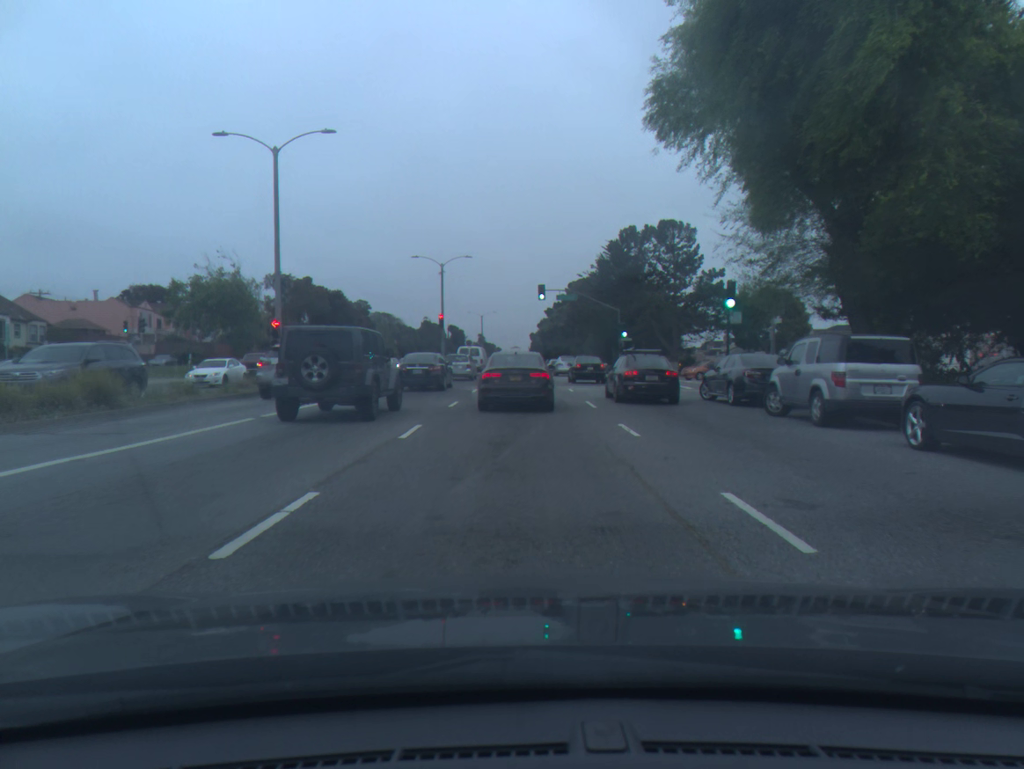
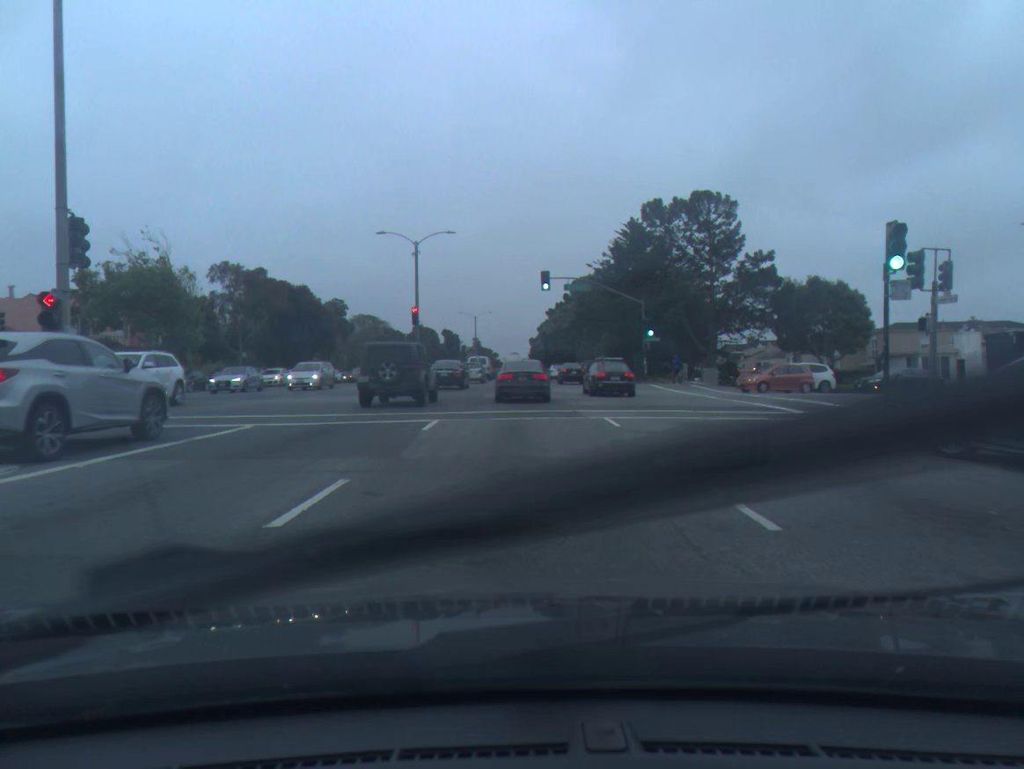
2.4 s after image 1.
(-0.1, +13.6) m; 0°
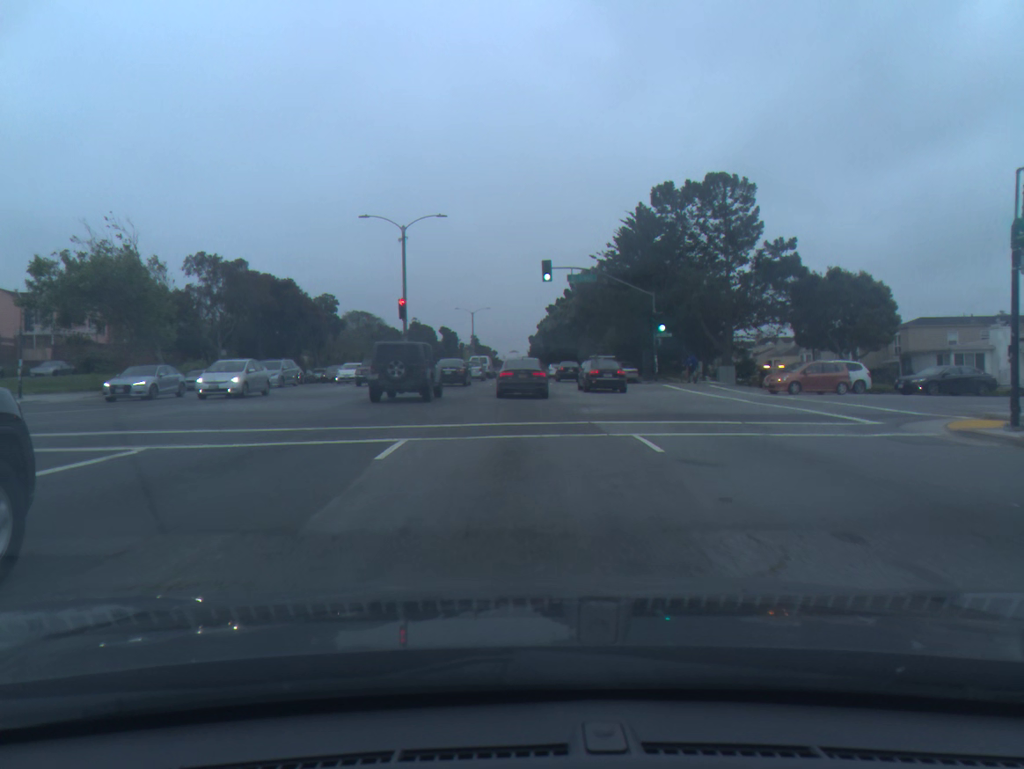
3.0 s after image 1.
(0.0, +4.6) m; 0°
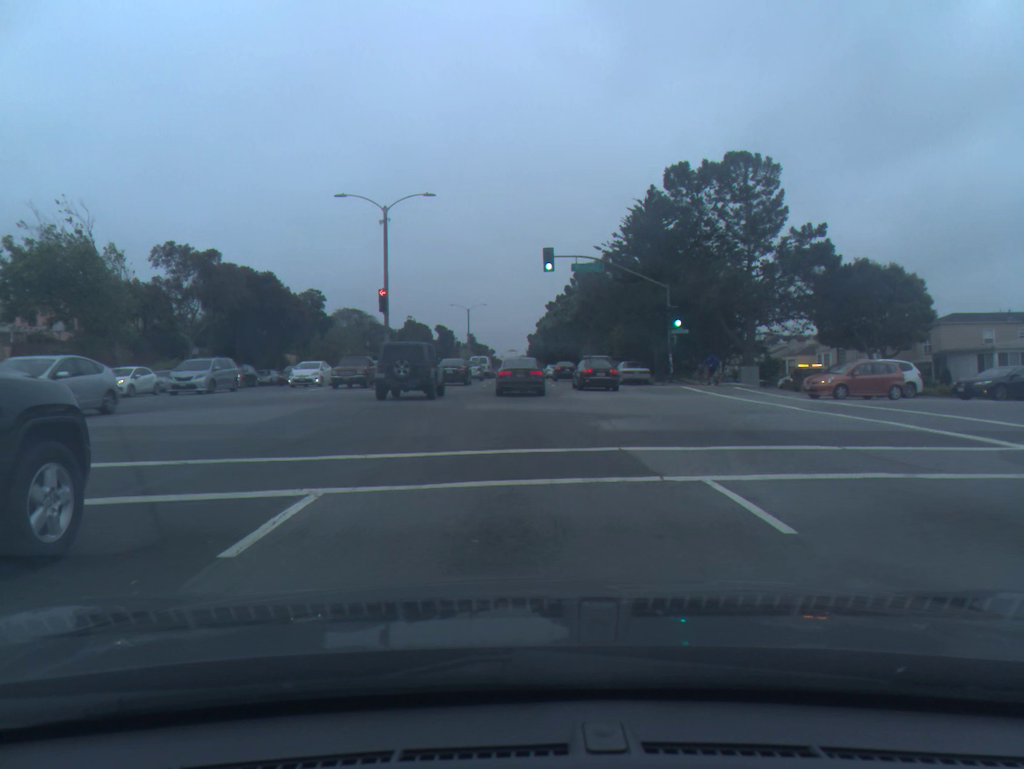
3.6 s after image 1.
(0.0, +5.0) m; 0°
